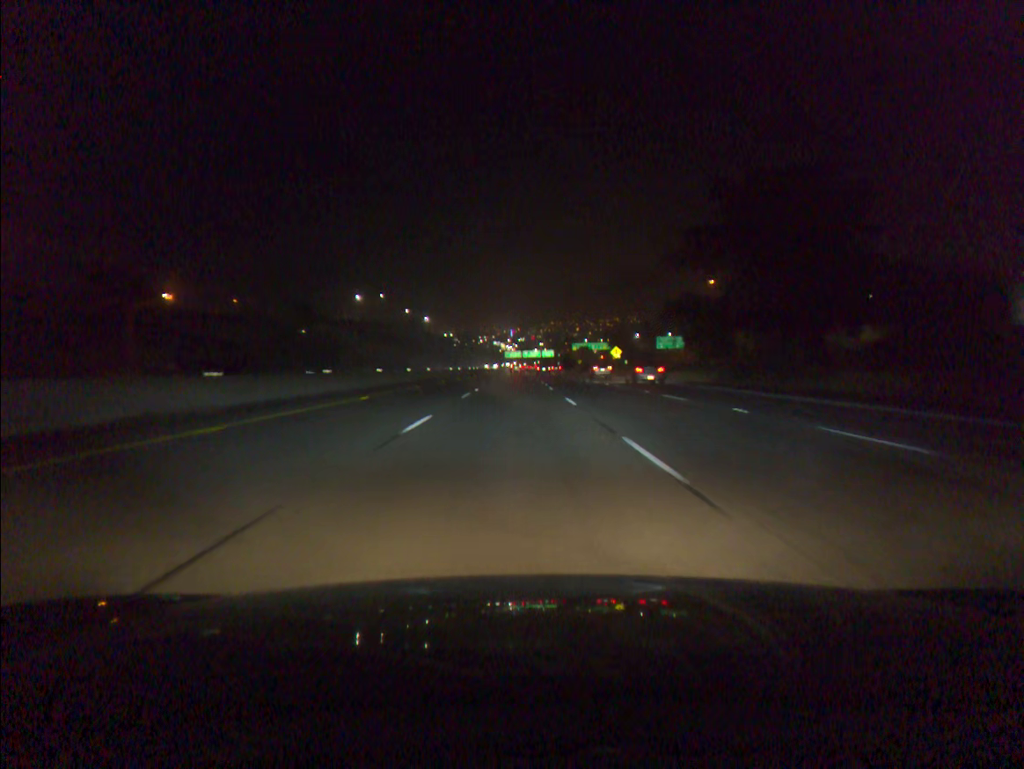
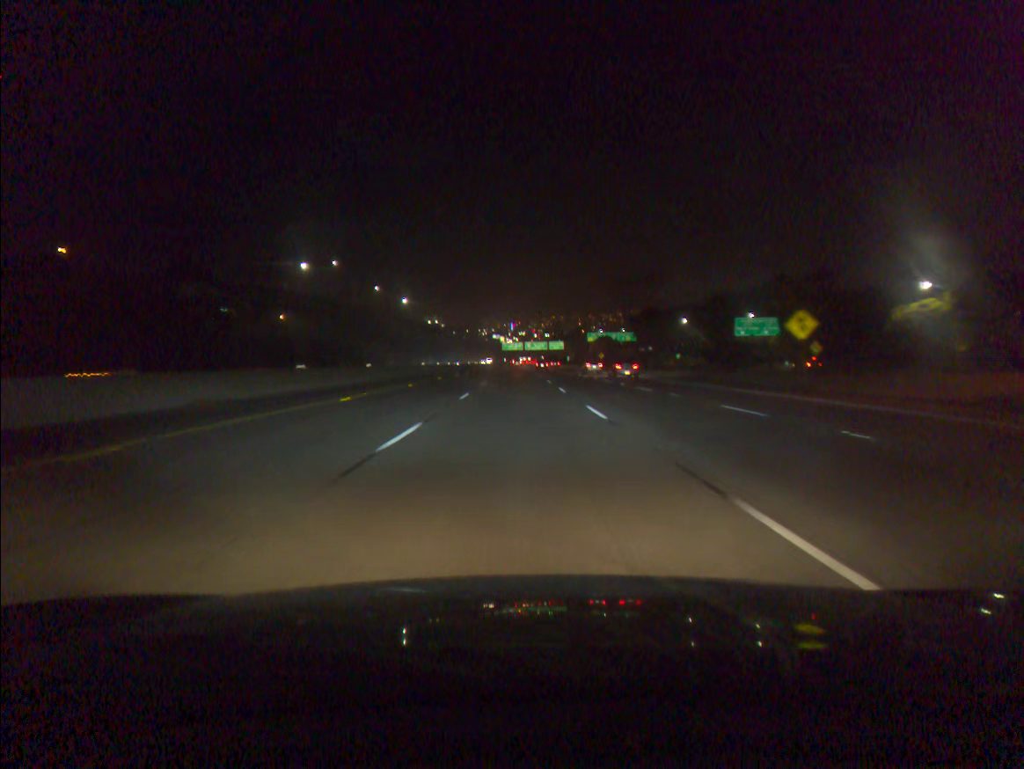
(-0.2, +76.9) m; 0°
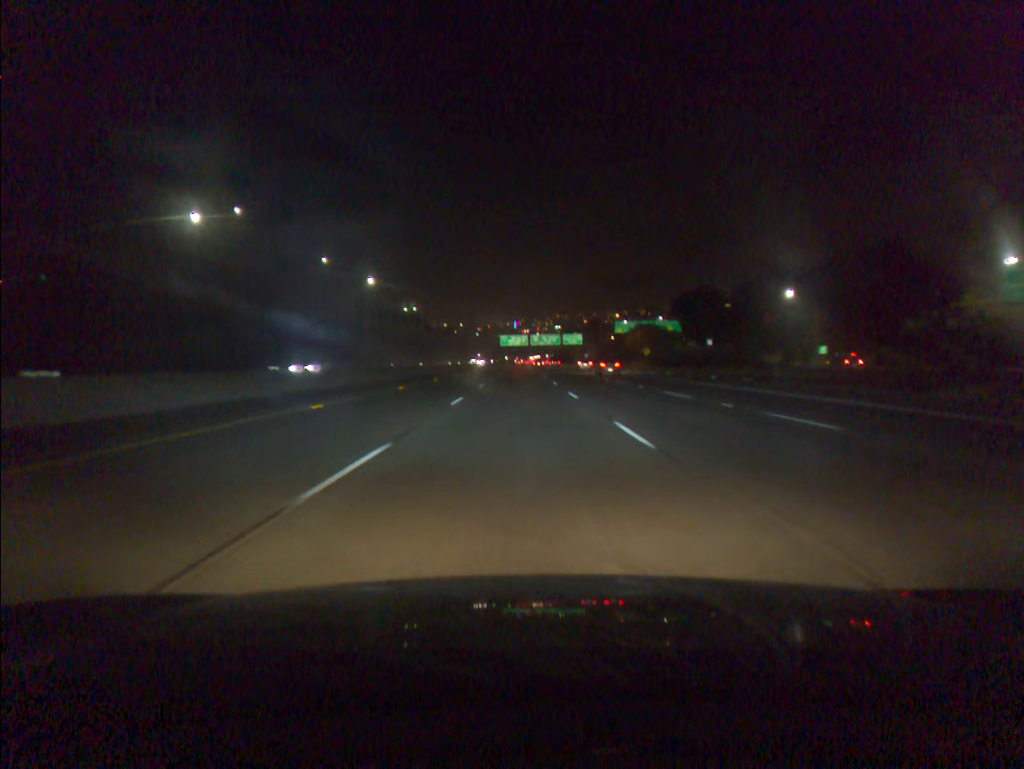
(0.0, +76.7) m; 0°
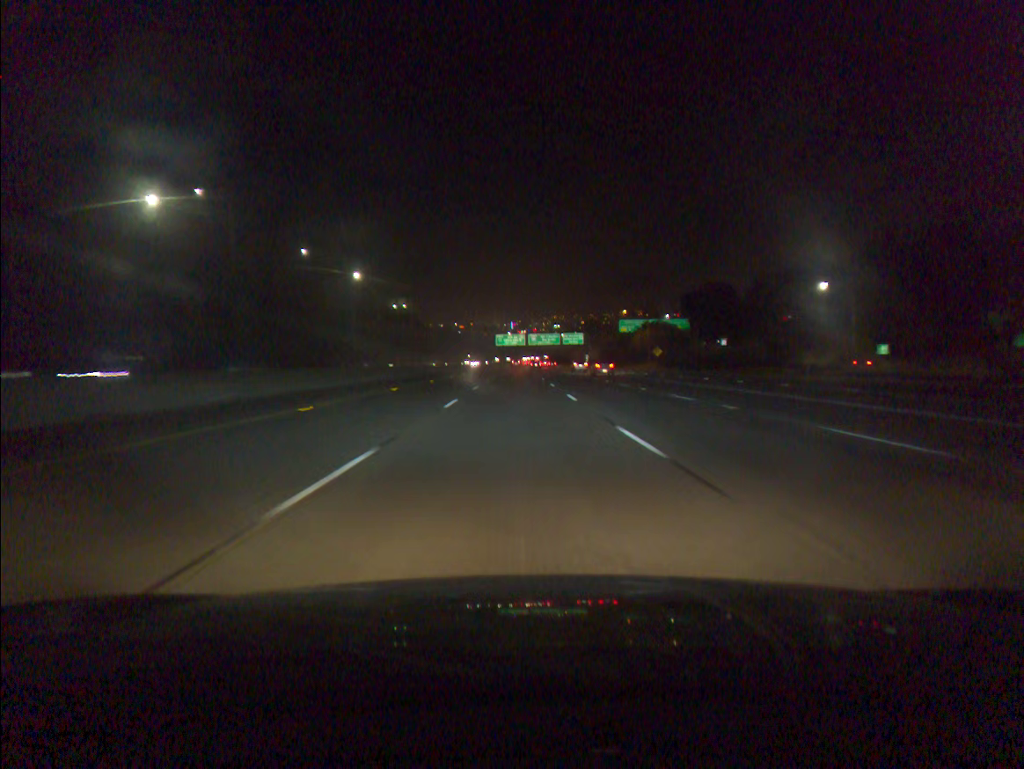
(0.0, +15.3) m; 0°
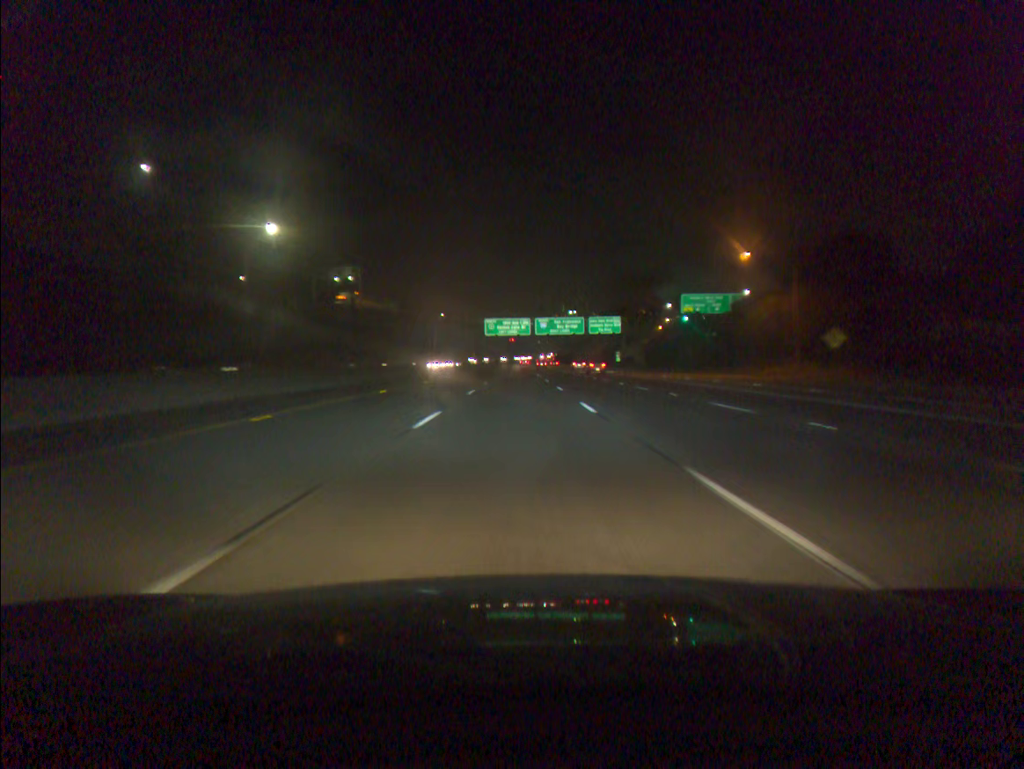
(-0.2, +76.8) m; 0°
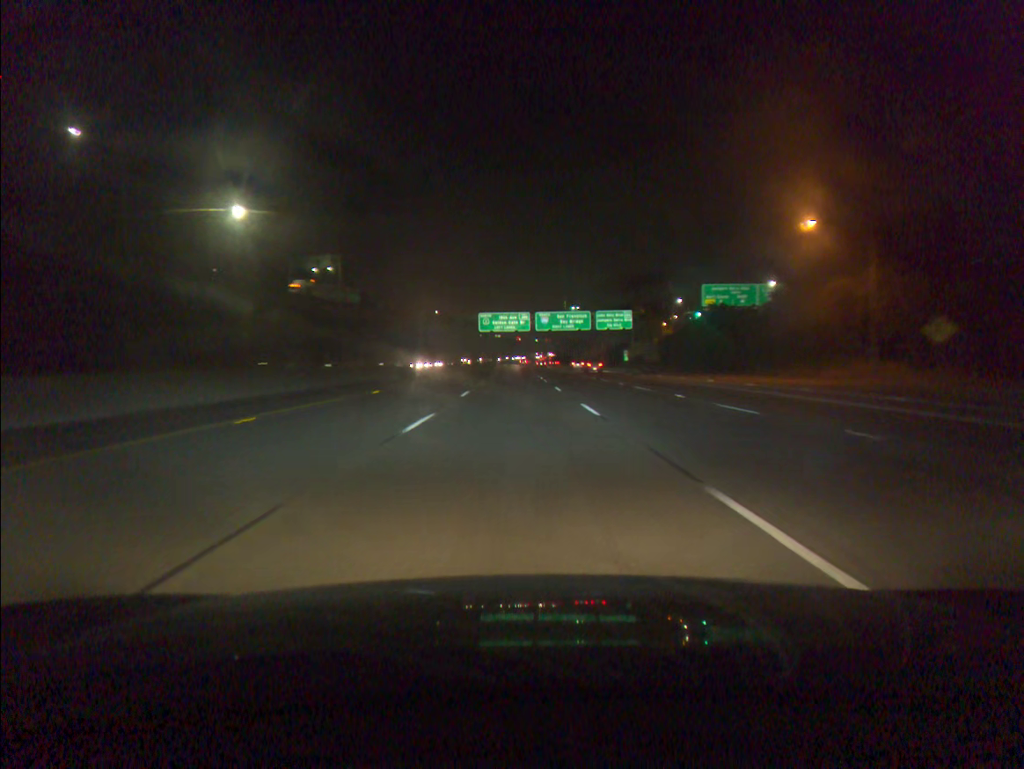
(0.0, +15.4) m; 0°
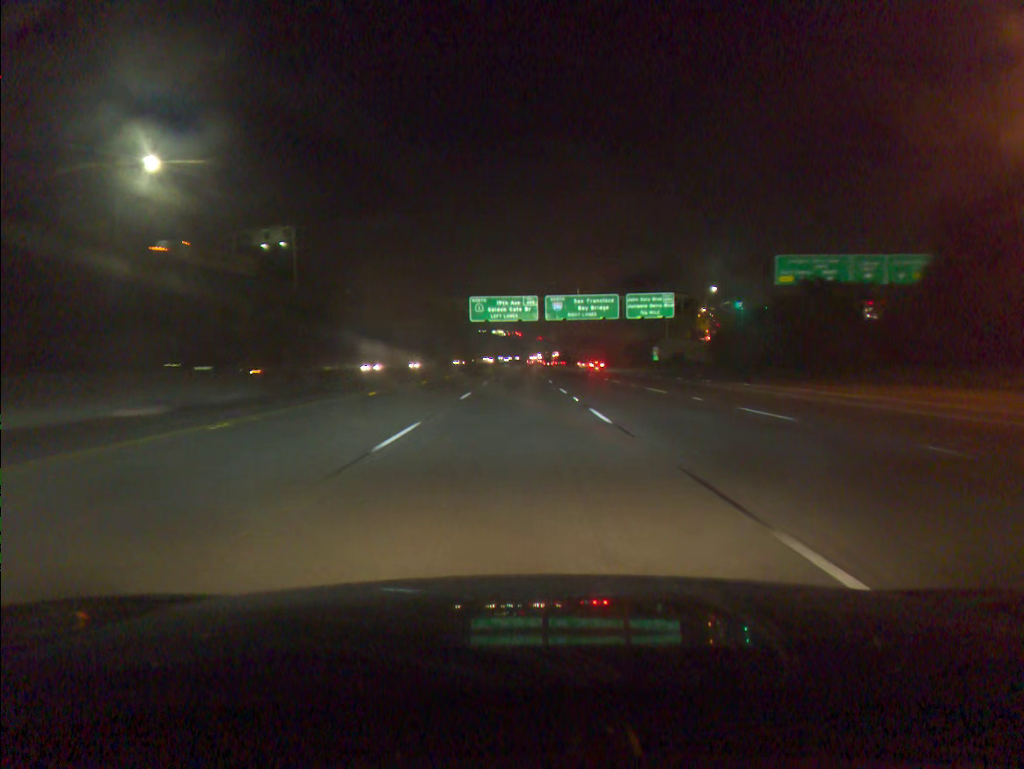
(-0.1, +30.7) m; 0°
